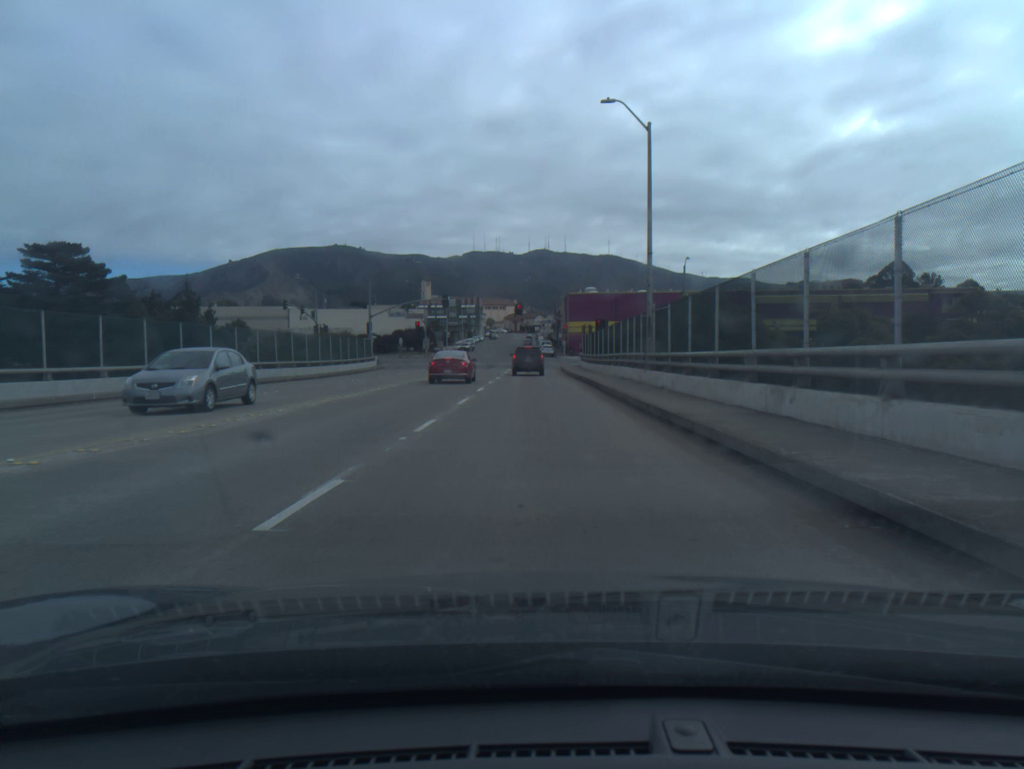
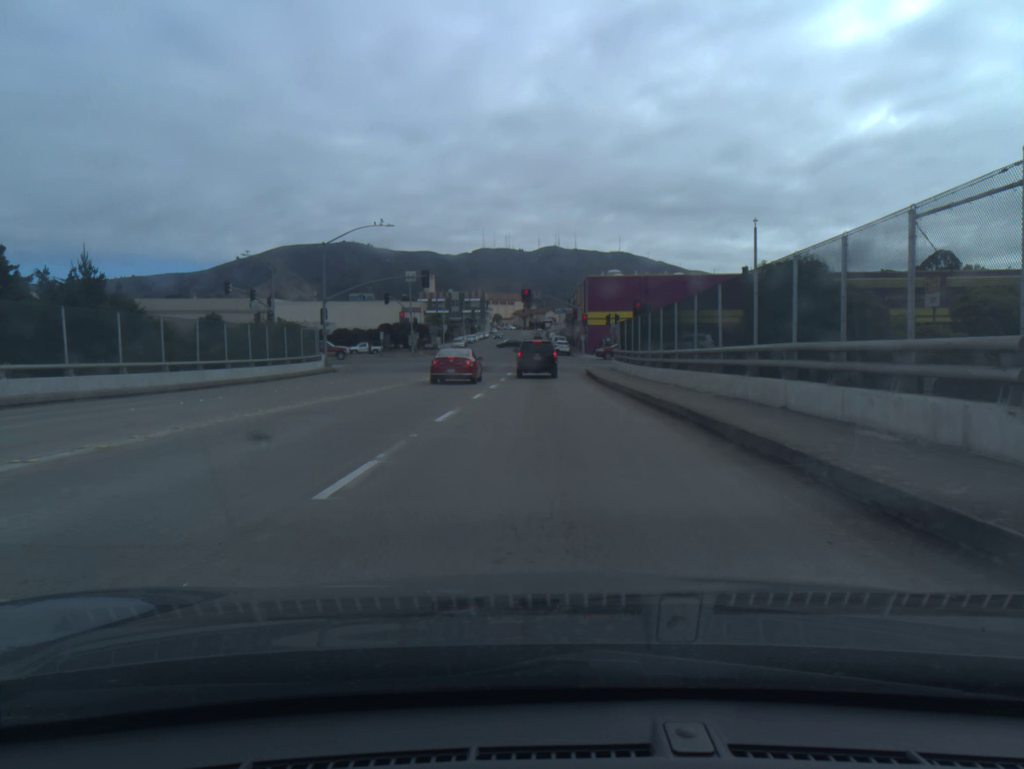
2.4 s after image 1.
(-0.2, +21.0) m; -1°
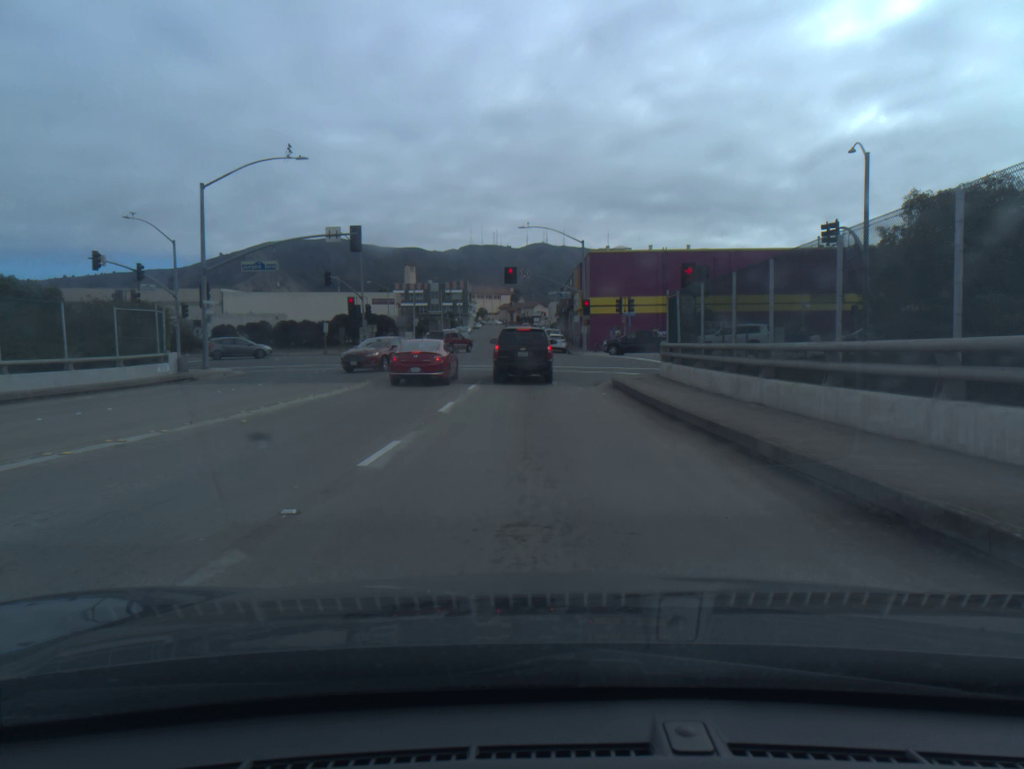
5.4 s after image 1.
(+0.1, +20.1) m; +1°
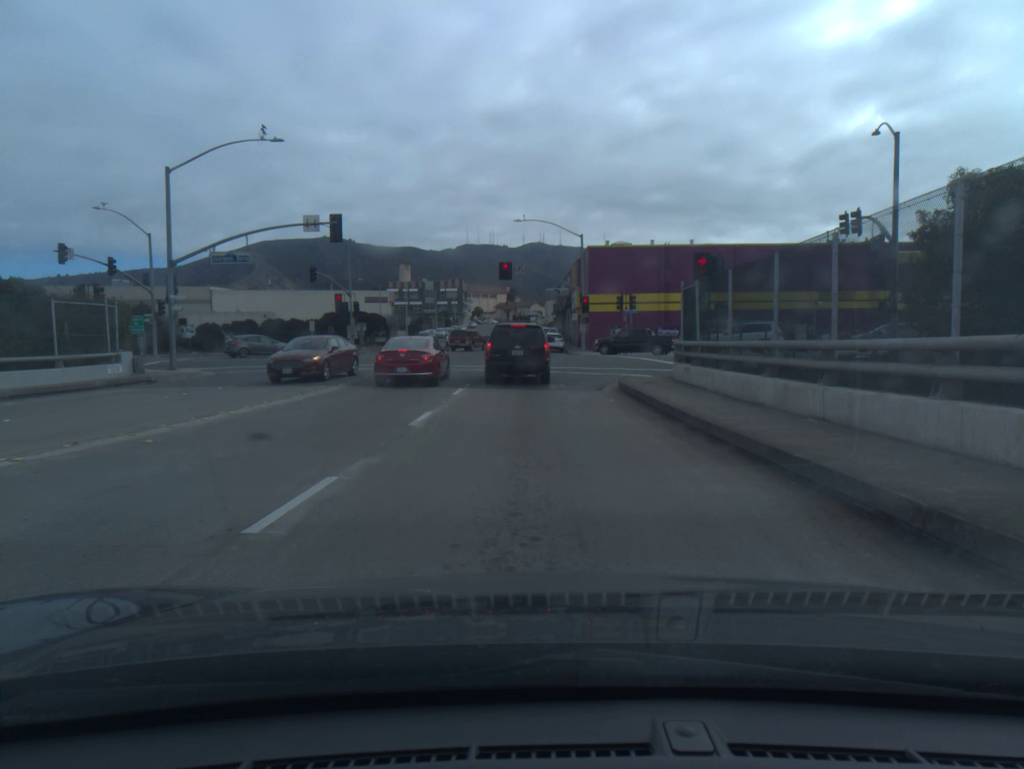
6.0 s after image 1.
(0.0, +3.2) m; 0°
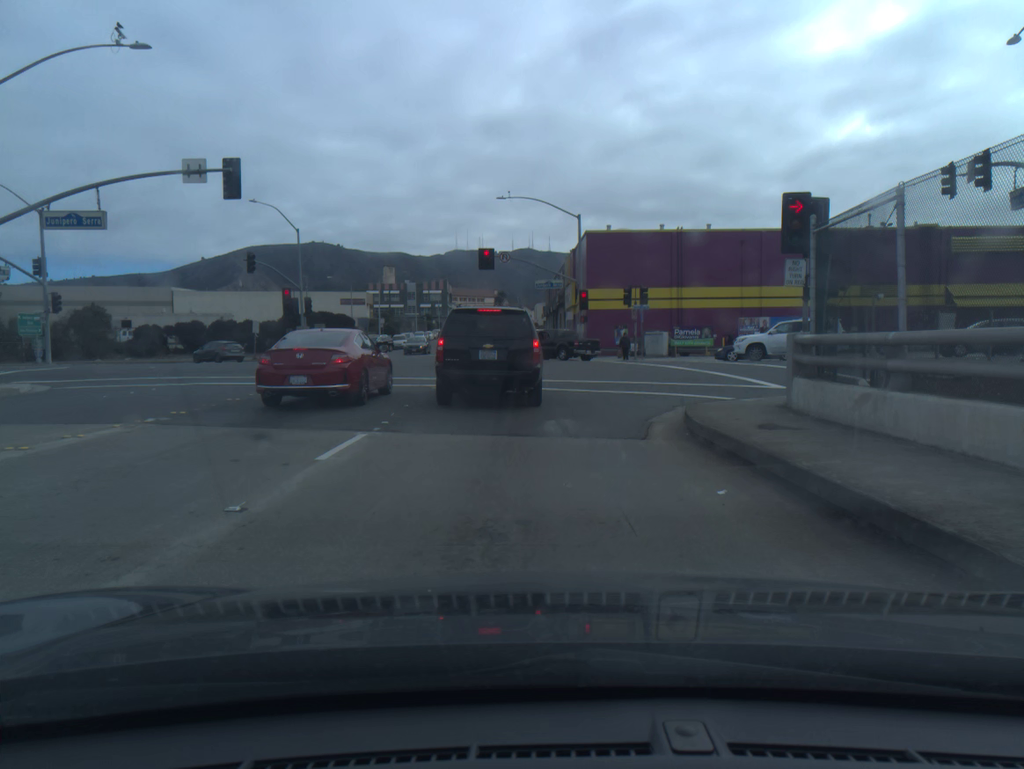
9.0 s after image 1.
(+0.1, +11.5) m; +1°
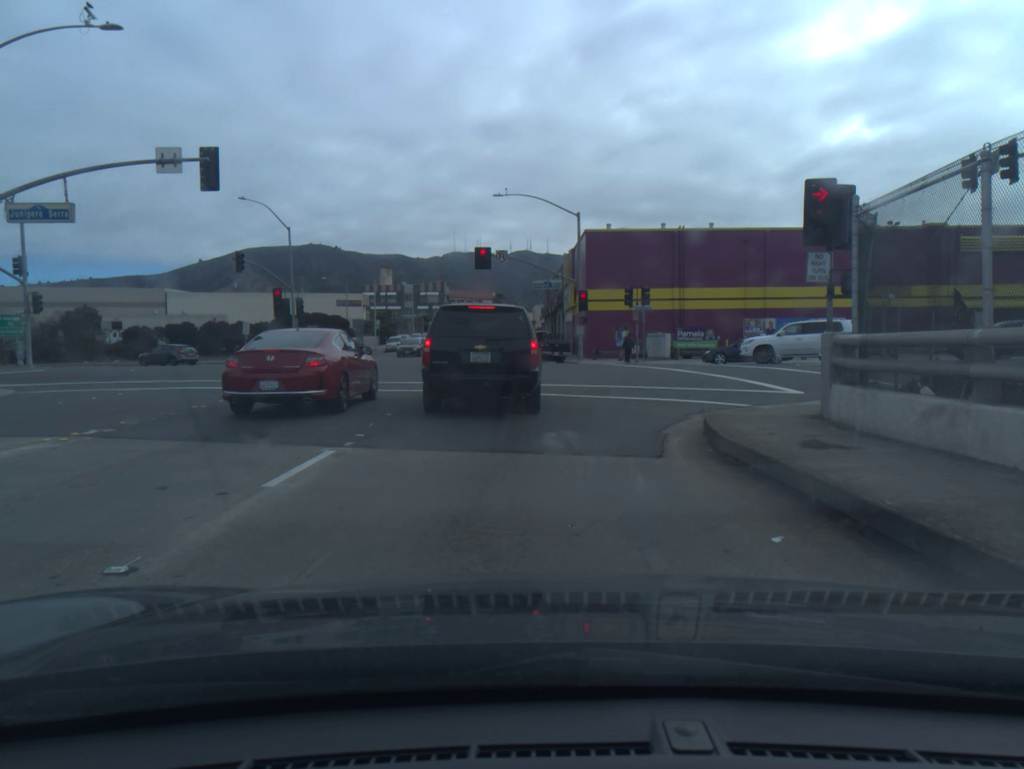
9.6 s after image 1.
(0.0, +1.6) m; 0°
